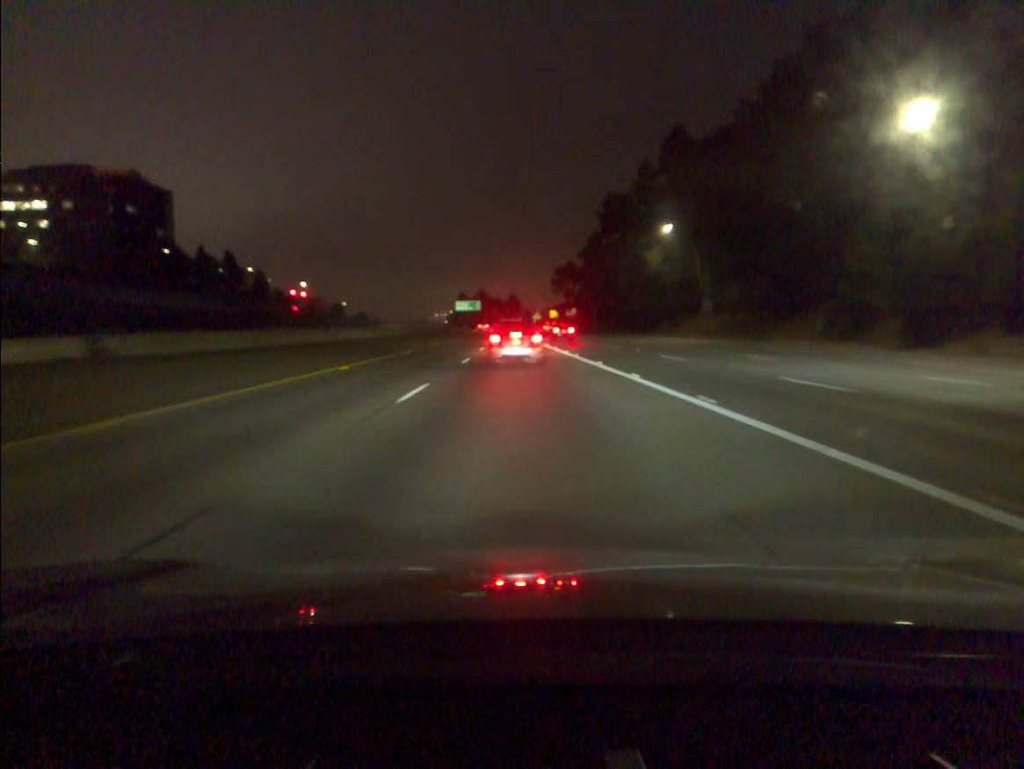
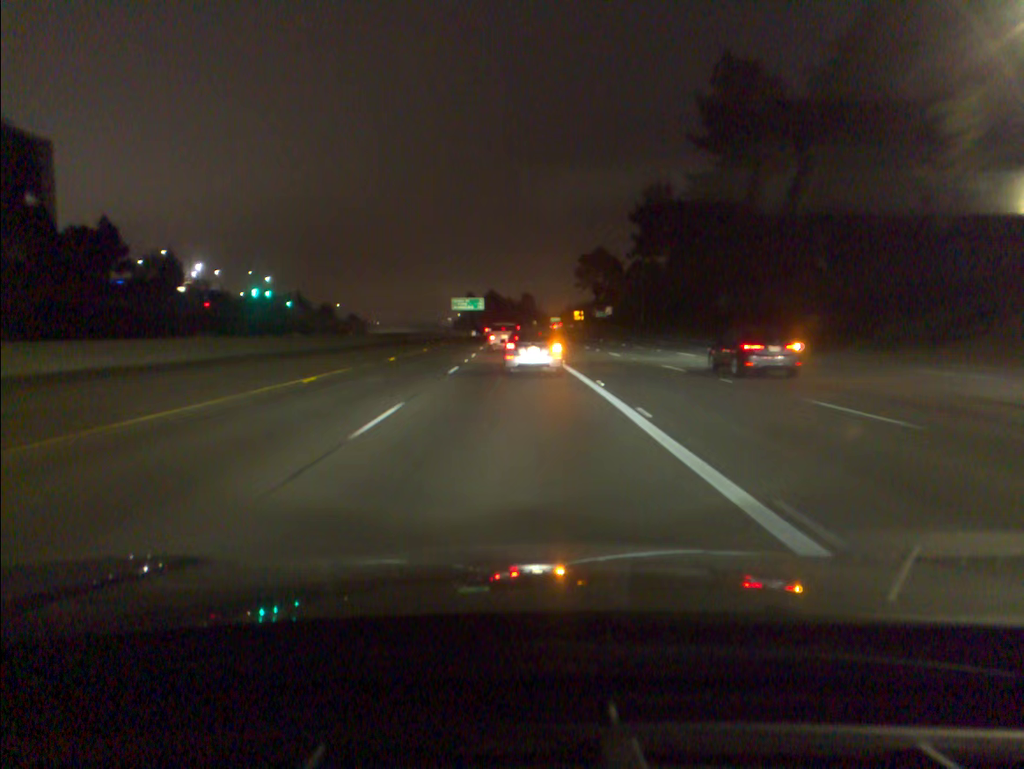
(-0.4, +62.6) m; -1°
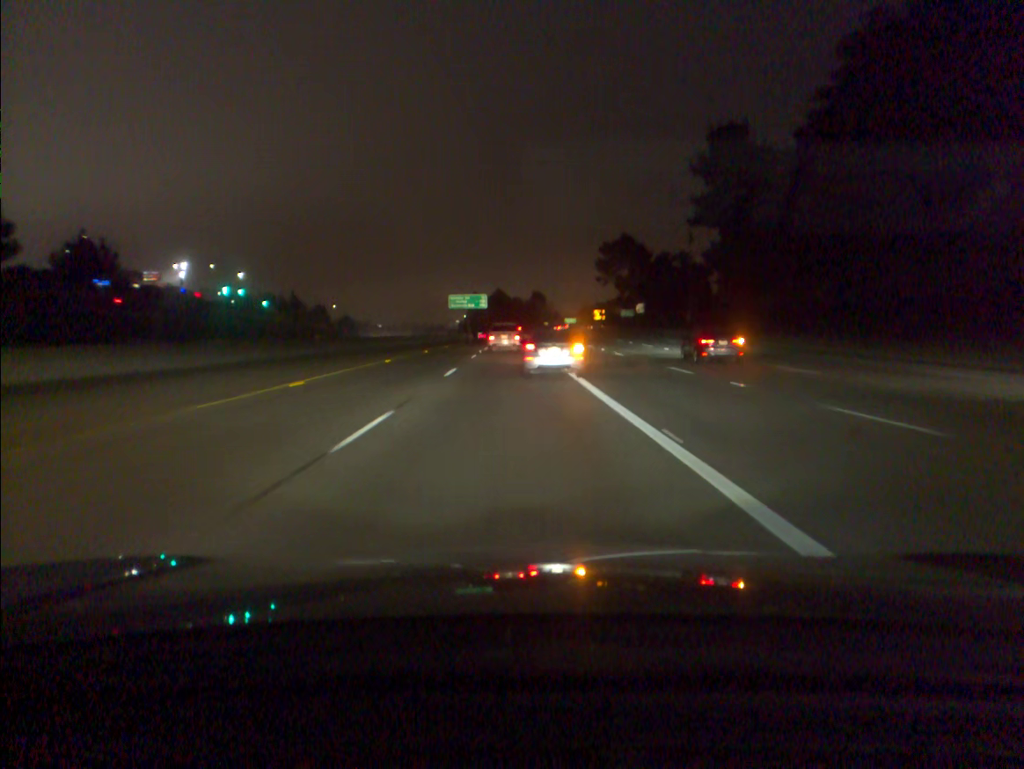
(-0.2, +30.2) m; -1°
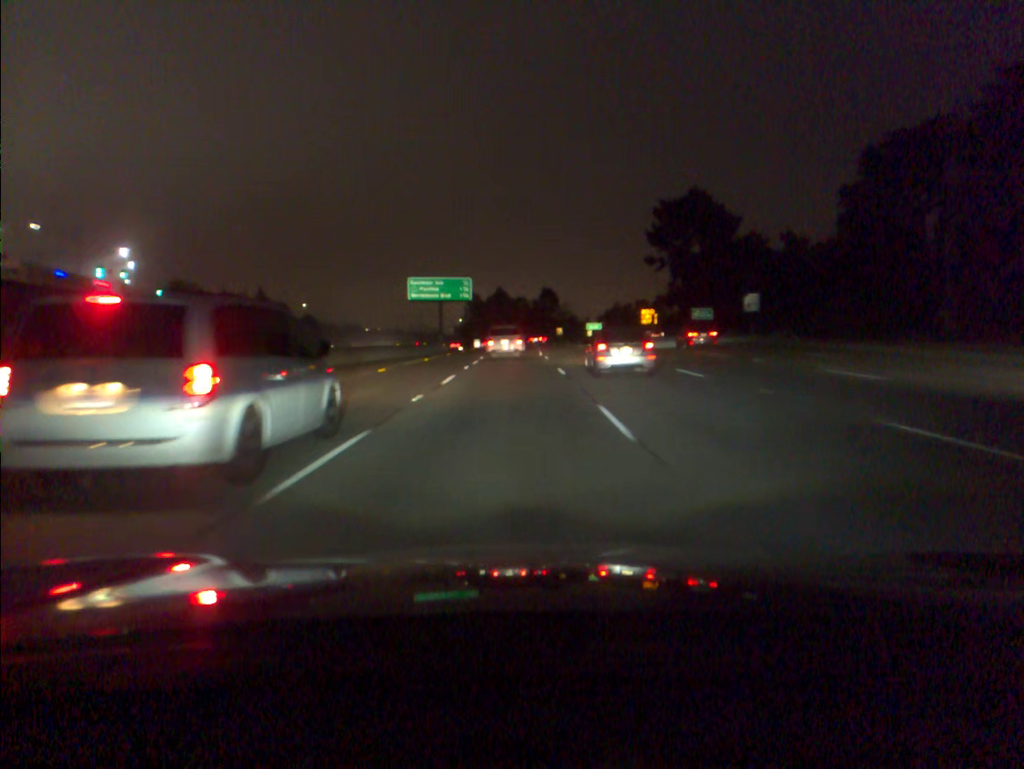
(-0.4, +61.2) m; 0°
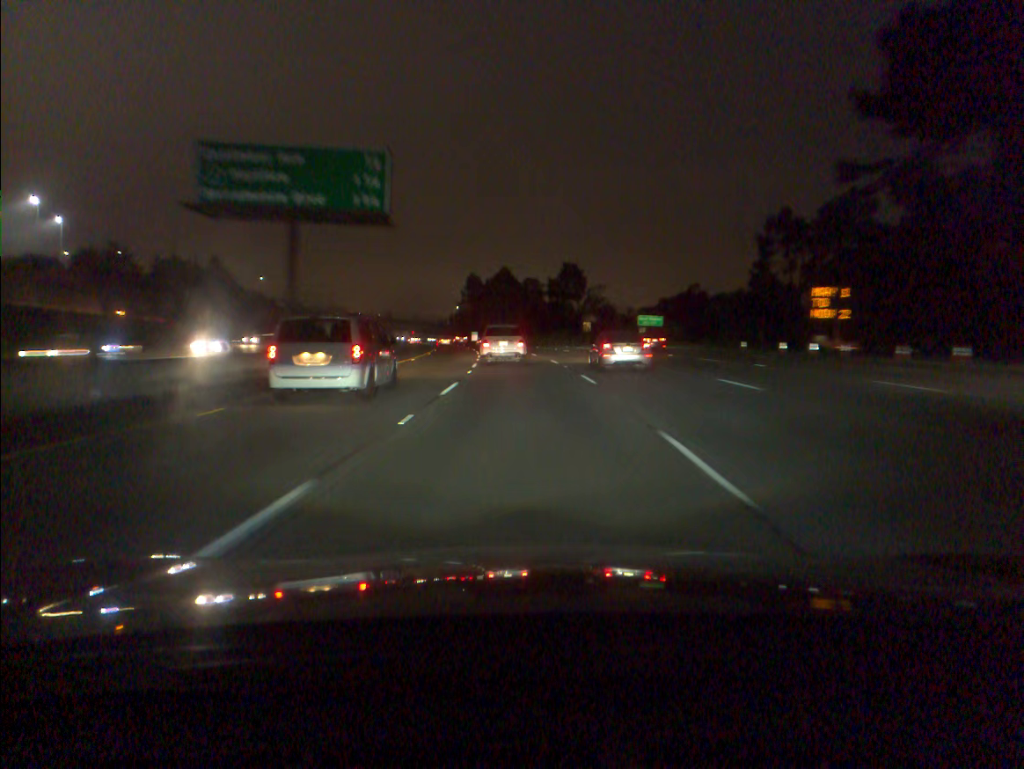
(-0.1, +62.0) m; -1°
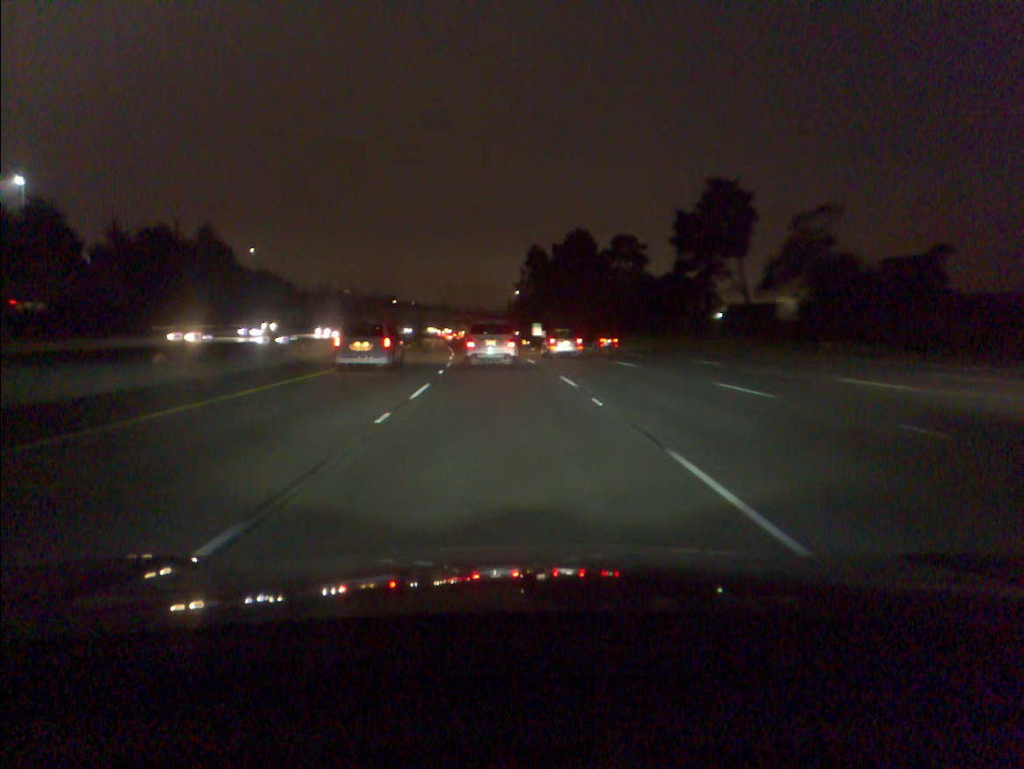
(-2.2, +75.0) m; -5°
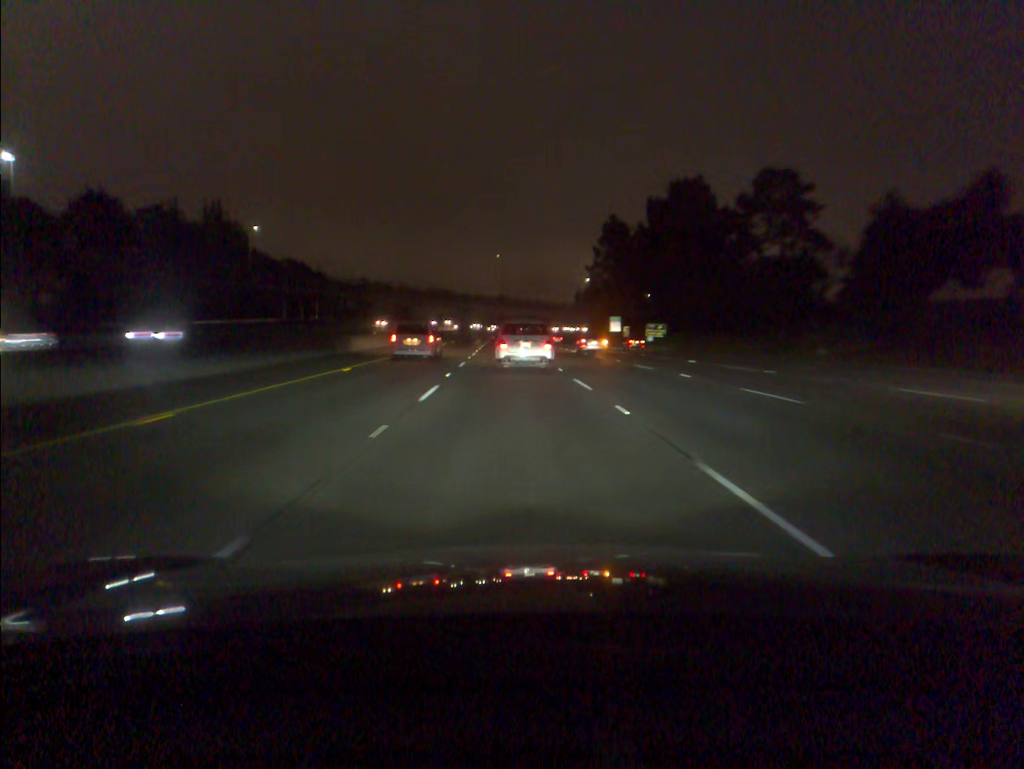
(-1.9, +44.4) m; -5°
